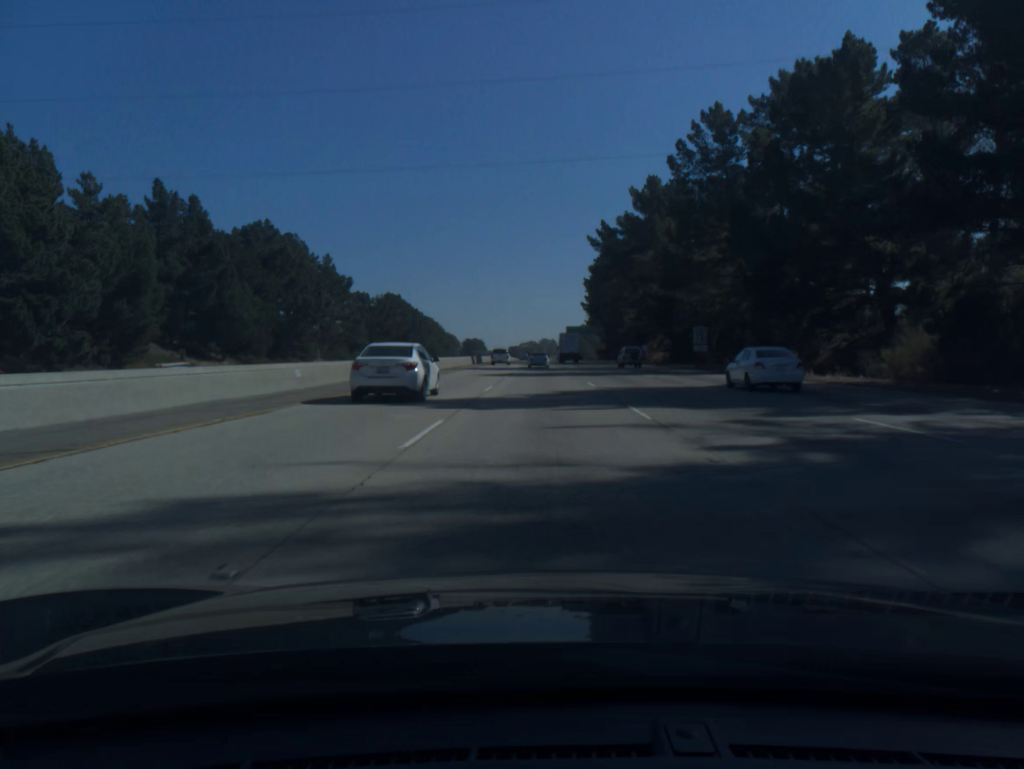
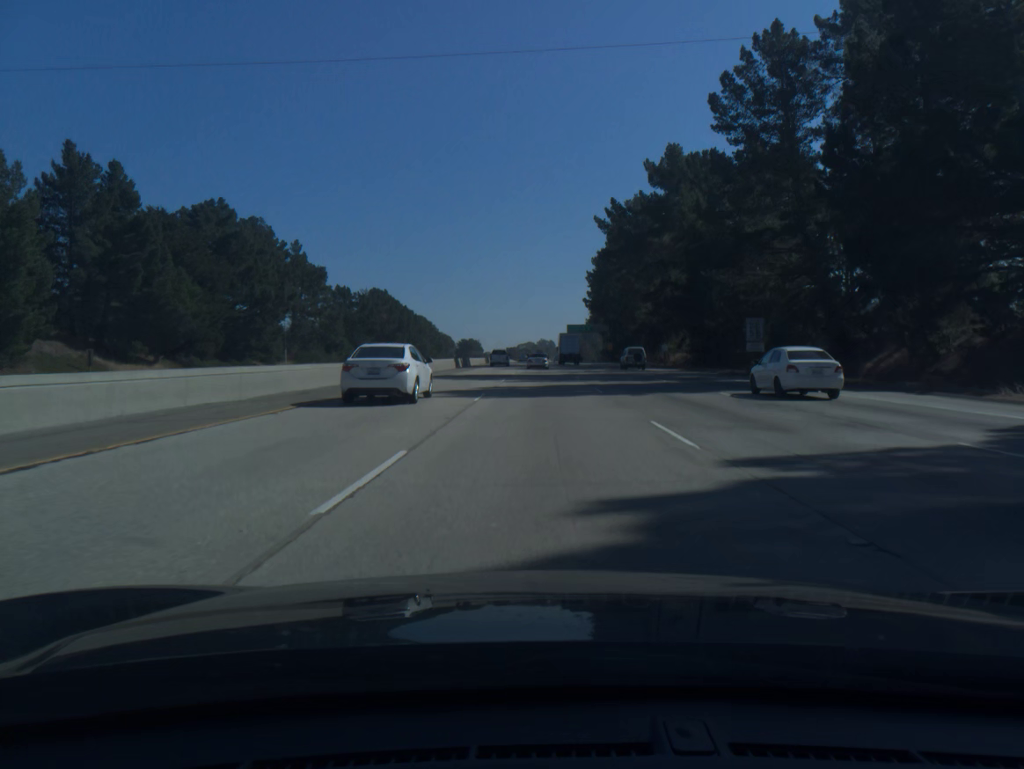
(0.0, +18.6) m; 0°
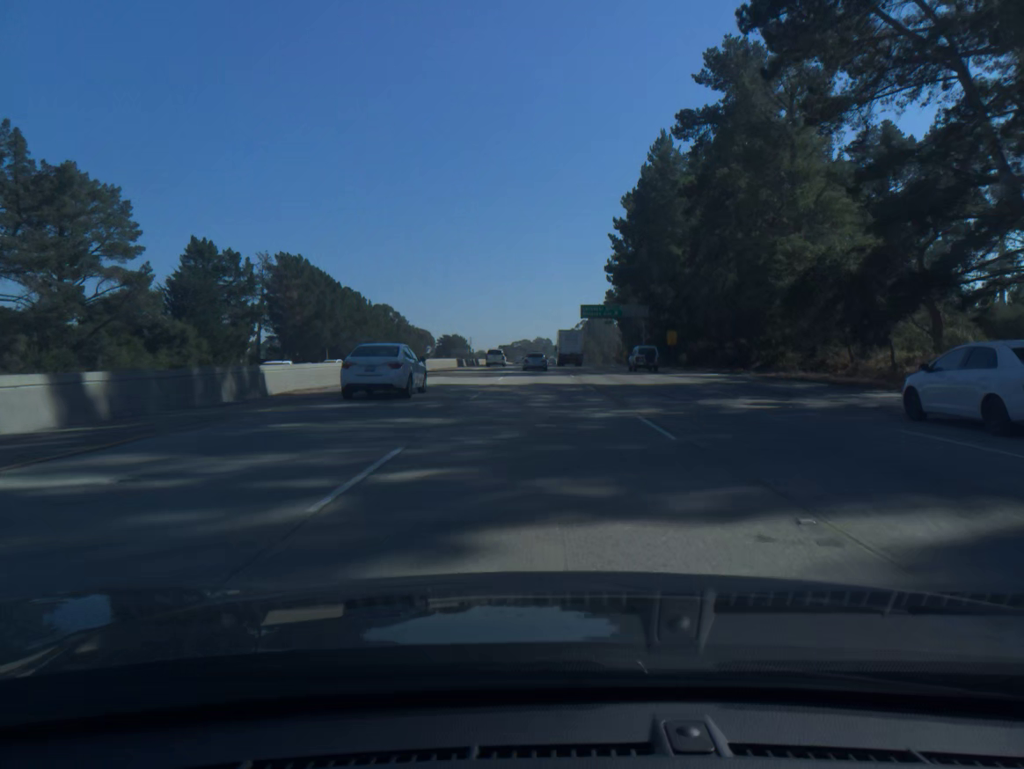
(+0.3, +72.2) m; 0°
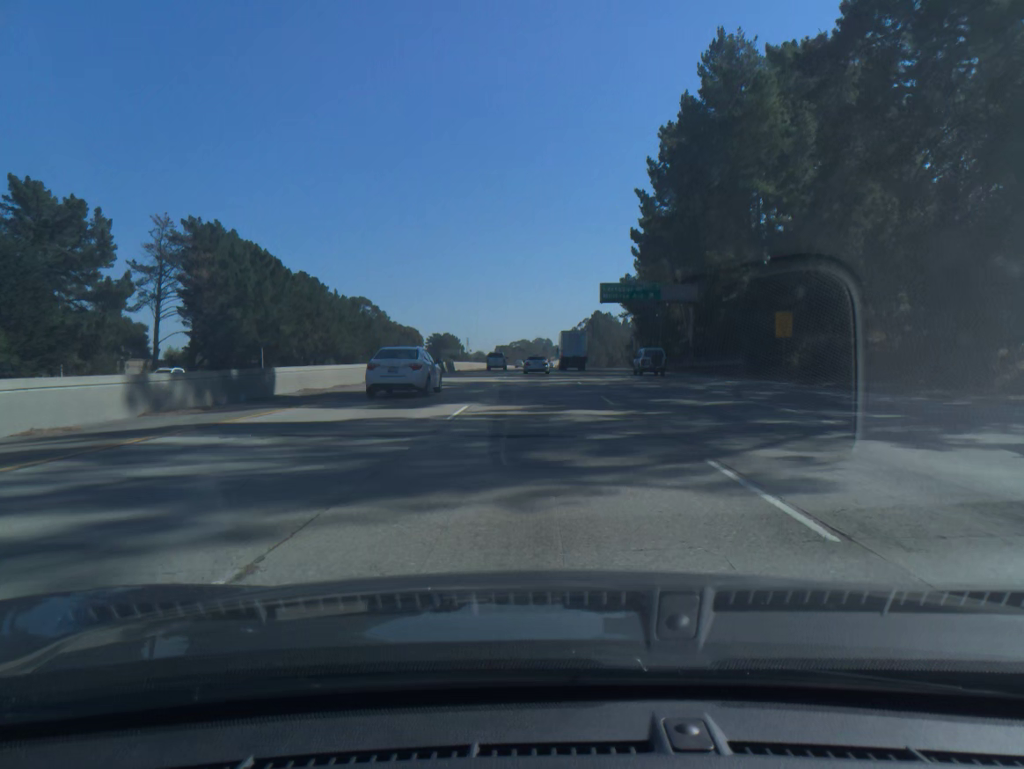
(0.0, +35.0) m; 0°
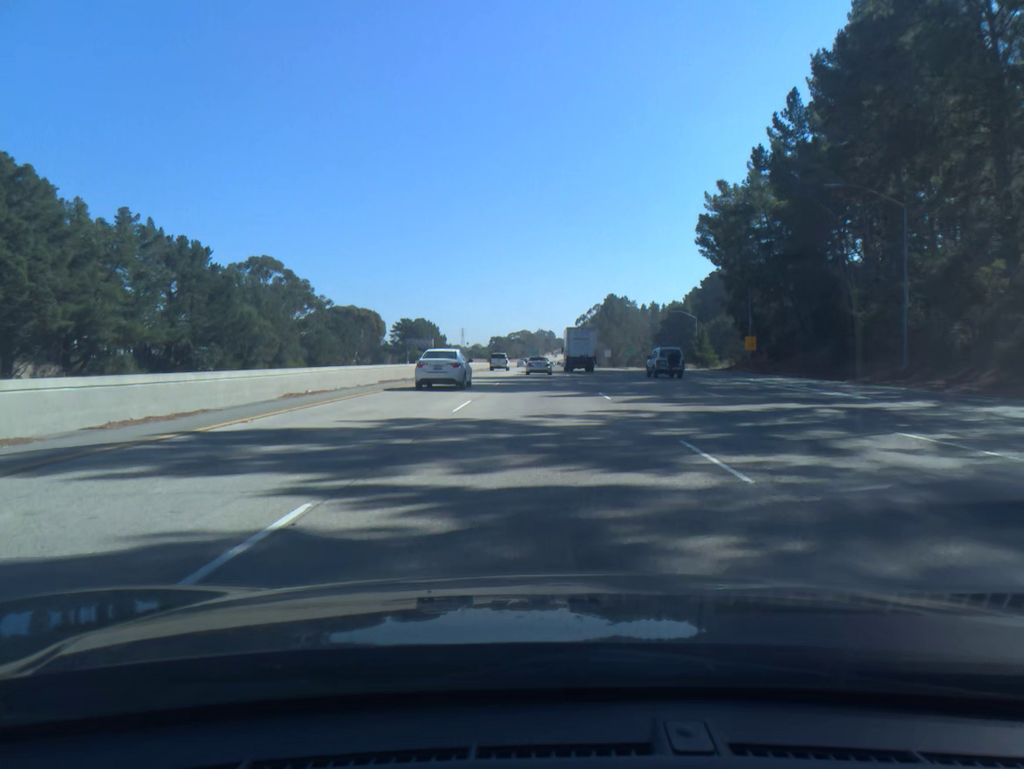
(+0.1, +85.3) m; 0°
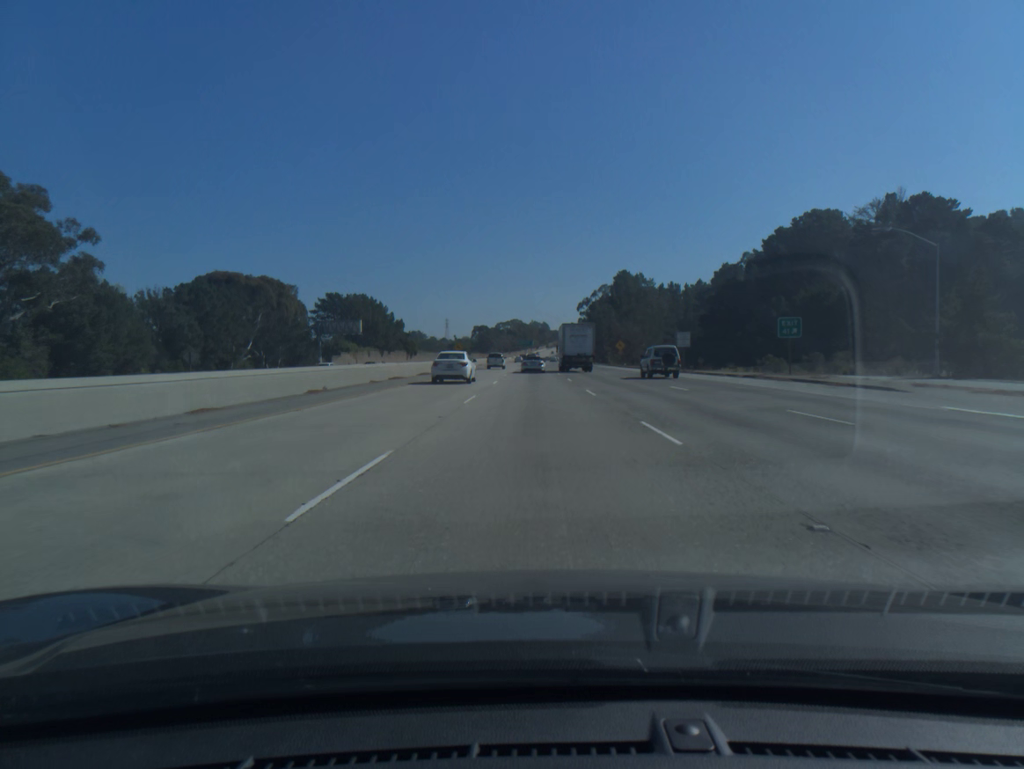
(+0.2, +84.1) m; +1°
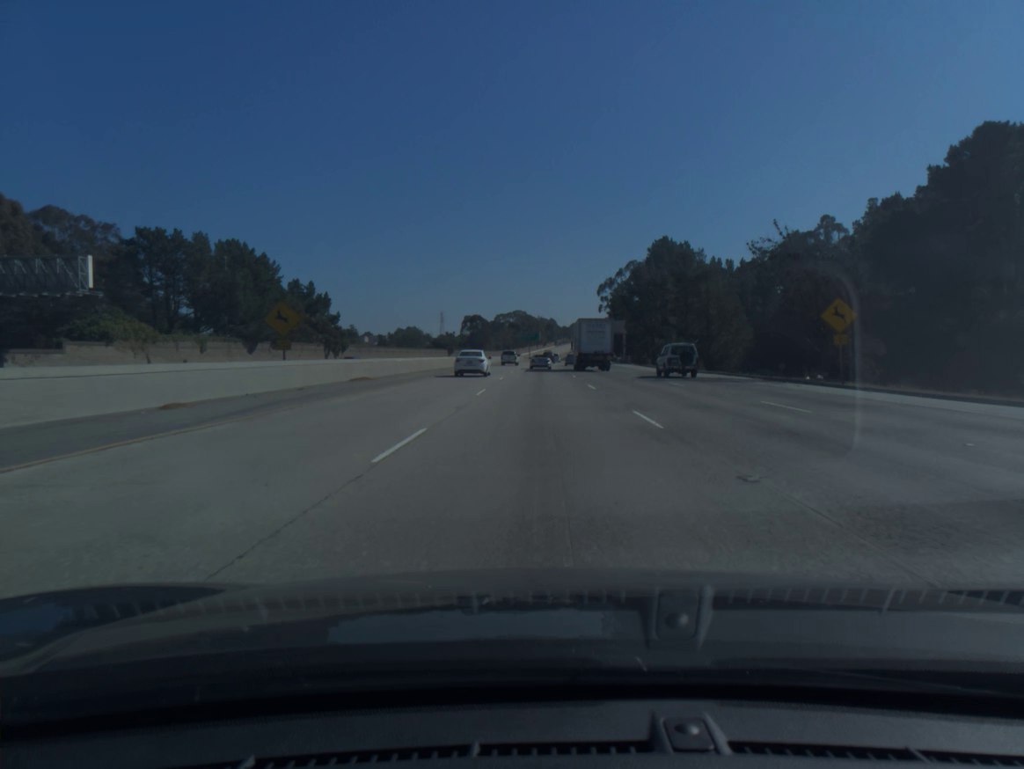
(-0.5, +85.4) m; 0°
